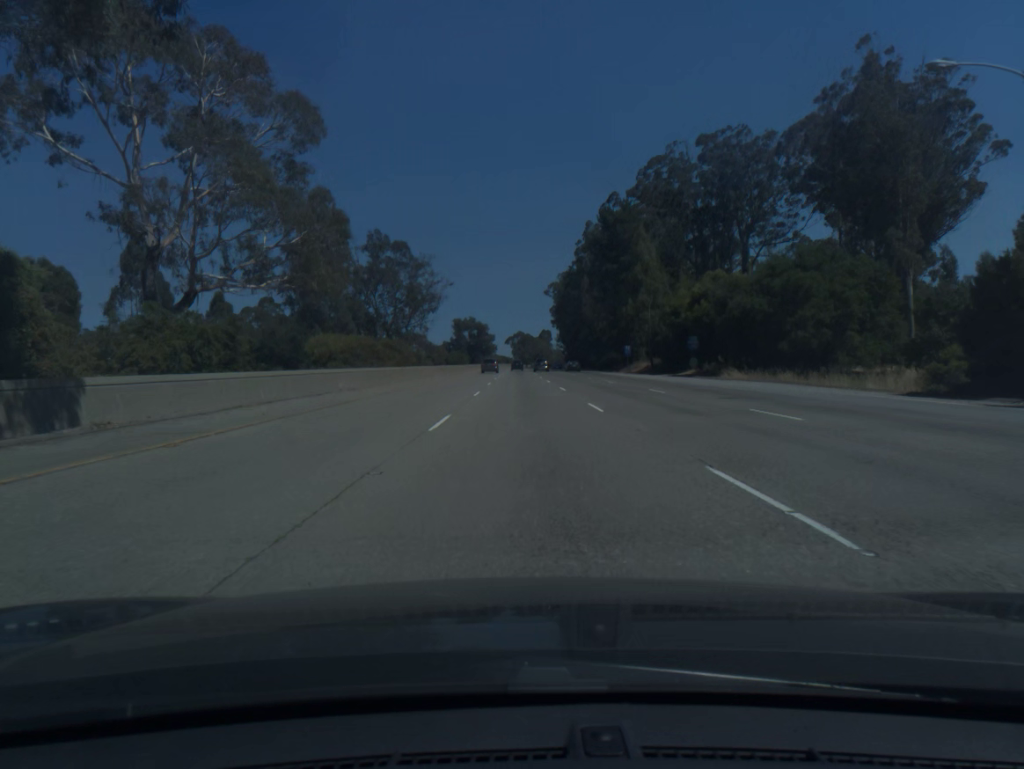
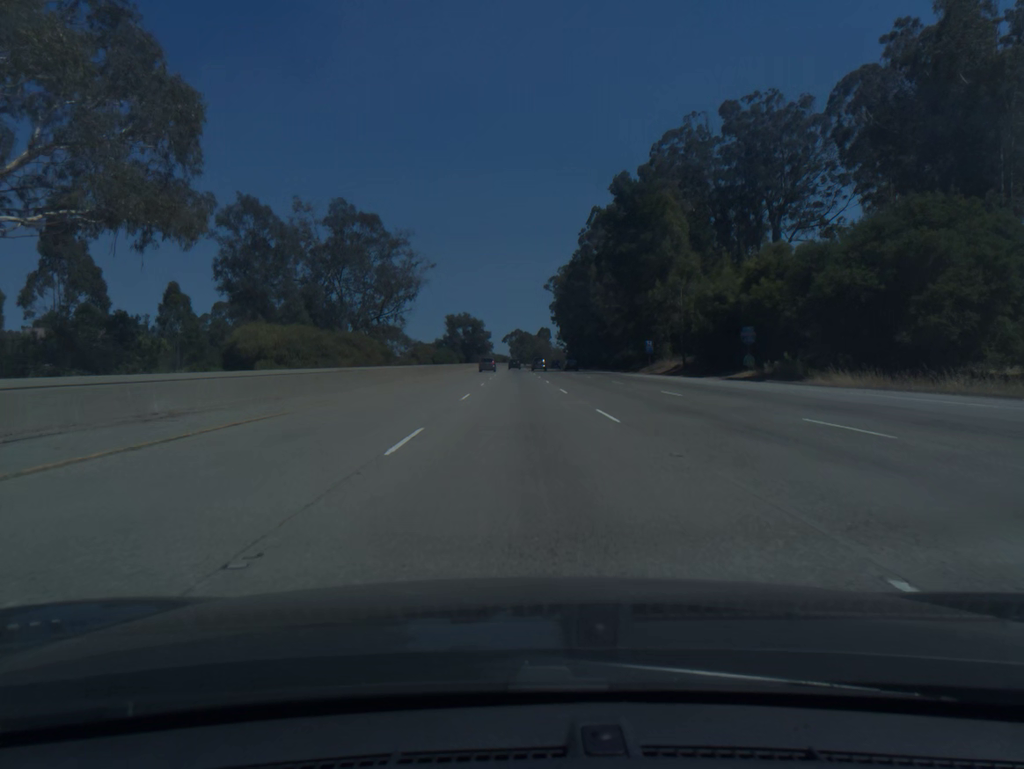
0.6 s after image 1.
(0.0, +18.9) m; 0°
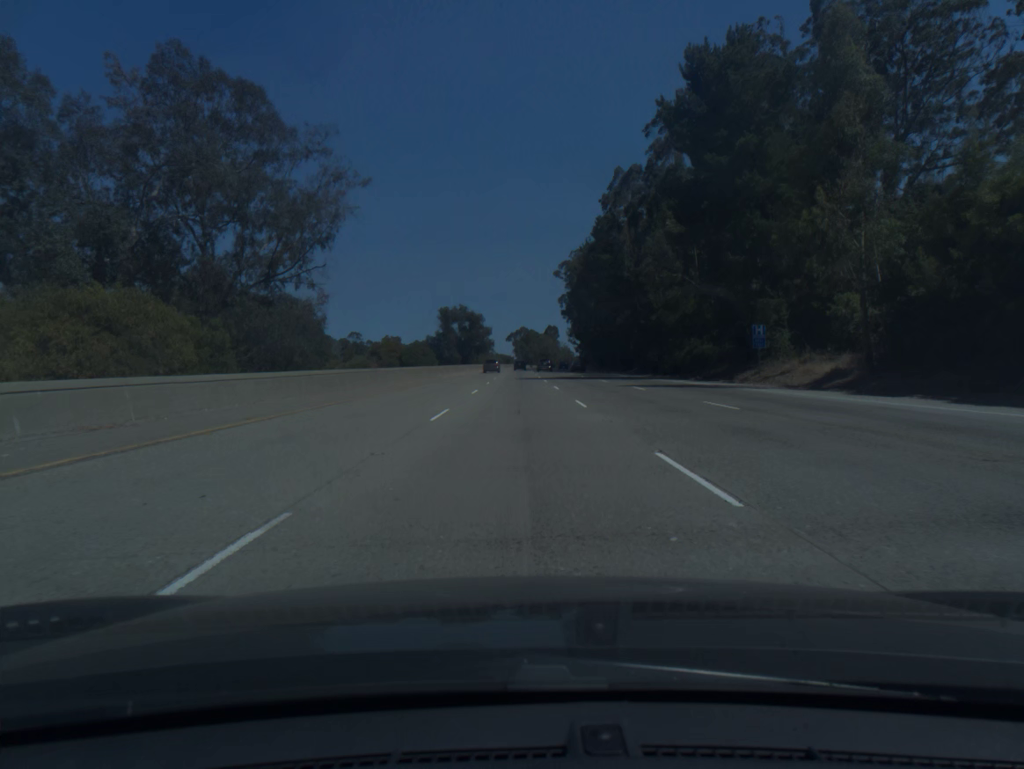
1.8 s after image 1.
(-0.1, +37.7) m; 0°
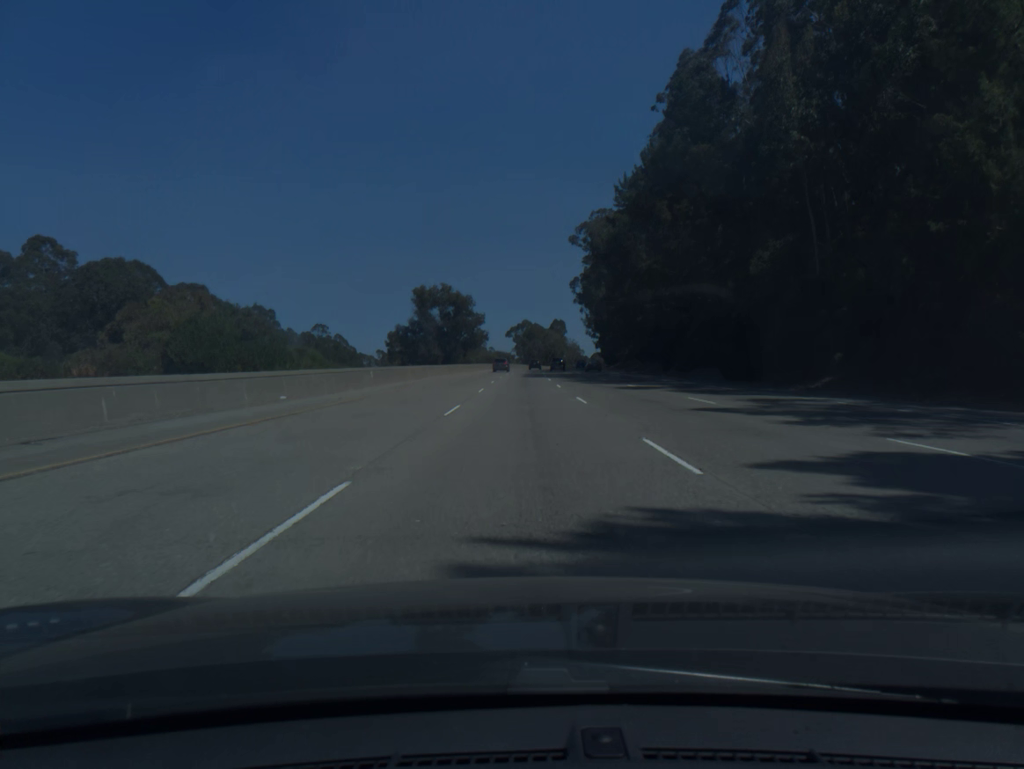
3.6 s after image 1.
(-0.2, +56.4) m; 0°
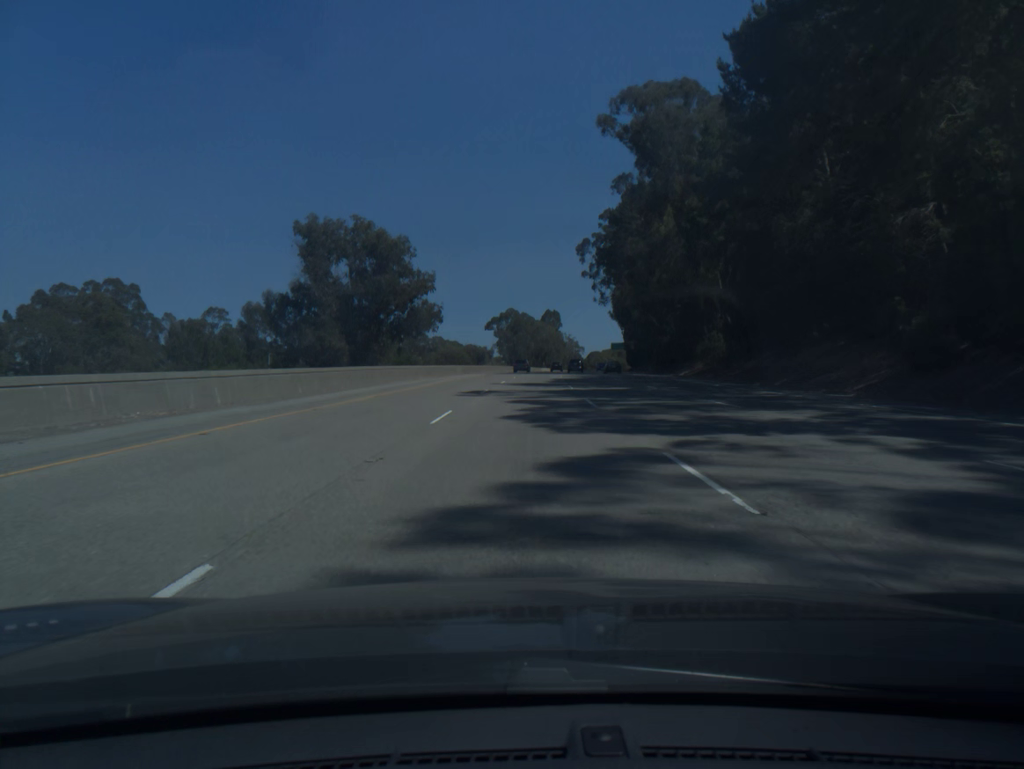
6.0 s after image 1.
(+0.6, +75.3) m; +1°
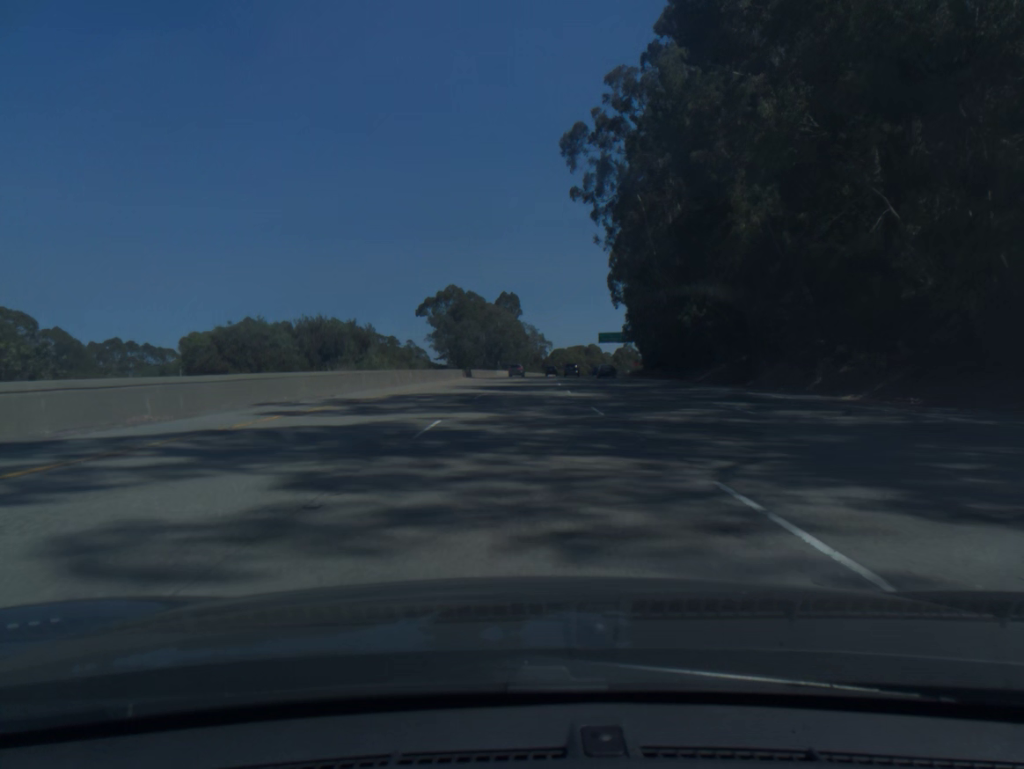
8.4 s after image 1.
(+2.1, +75.3) m; +3°
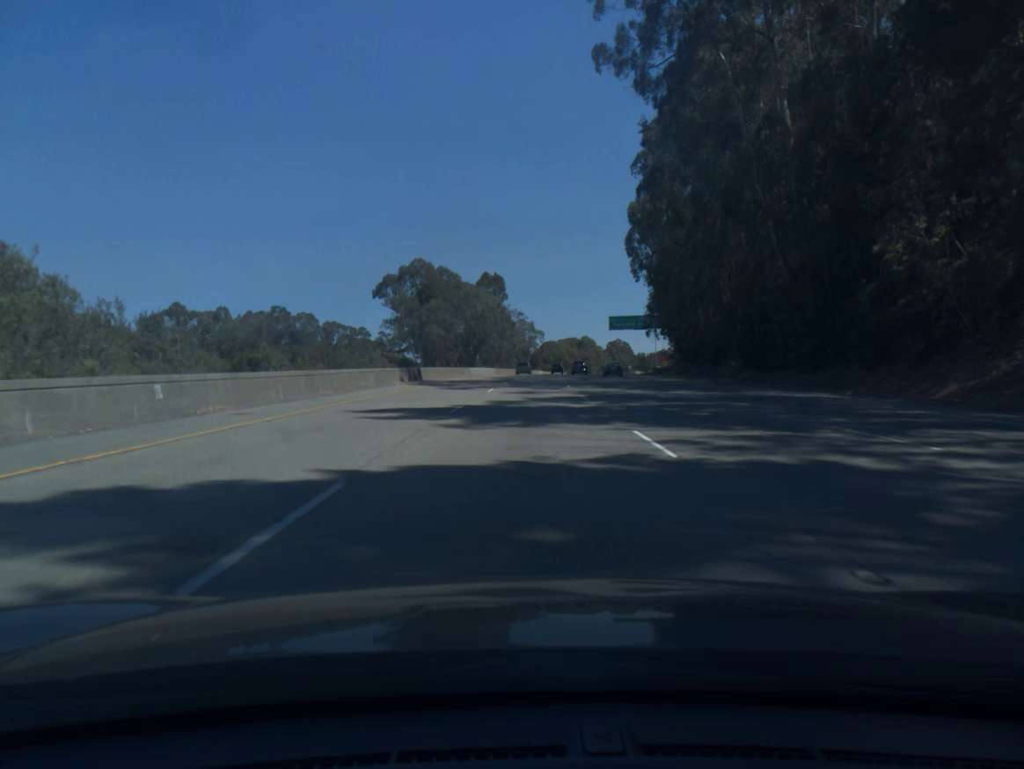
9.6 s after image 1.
(+0.3, +37.7) m; +1°
